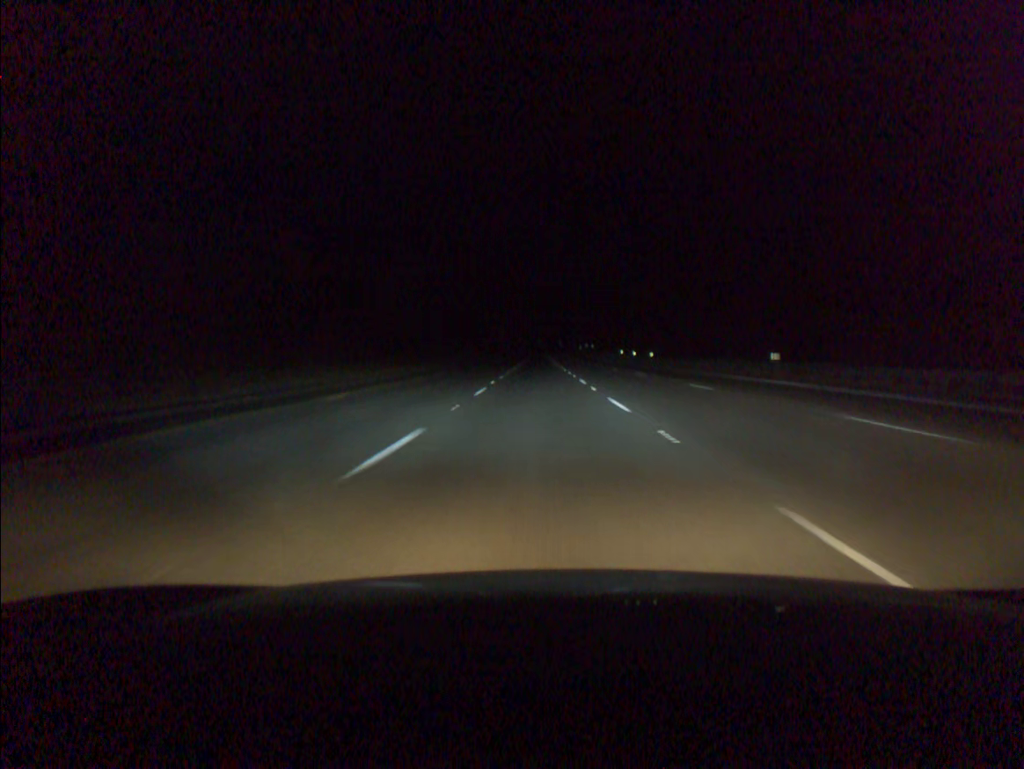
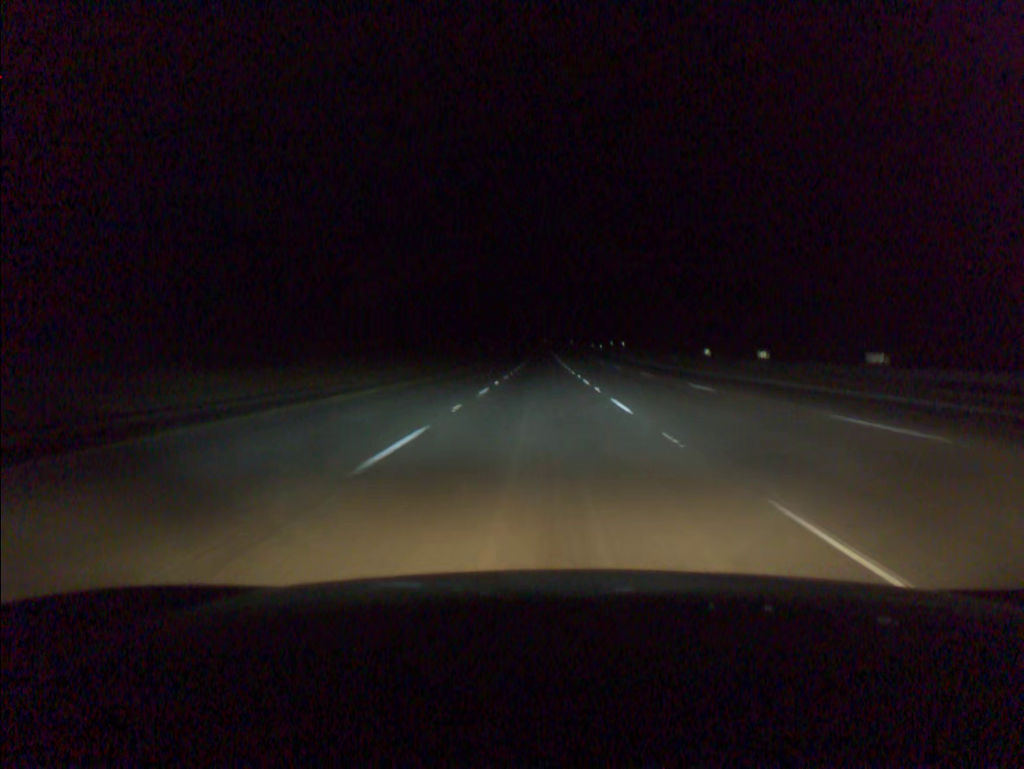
(-0.2, +57.9) m; 0°
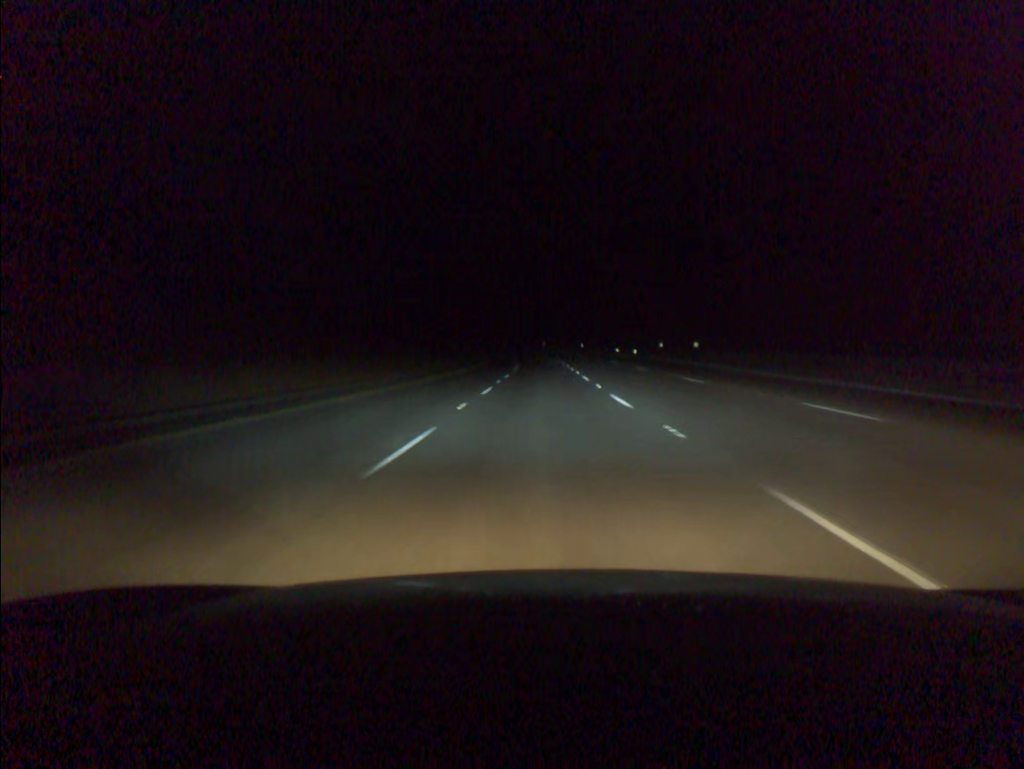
(0.0, +57.8) m; 0°
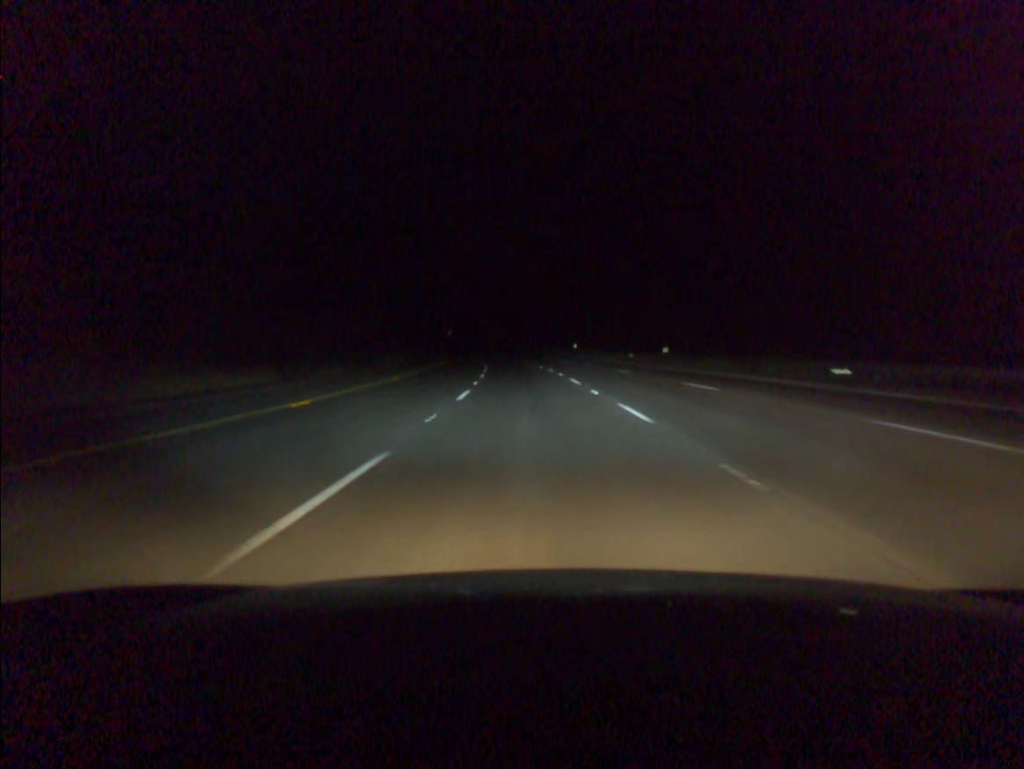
(-0.5, +76.6) m; -2°
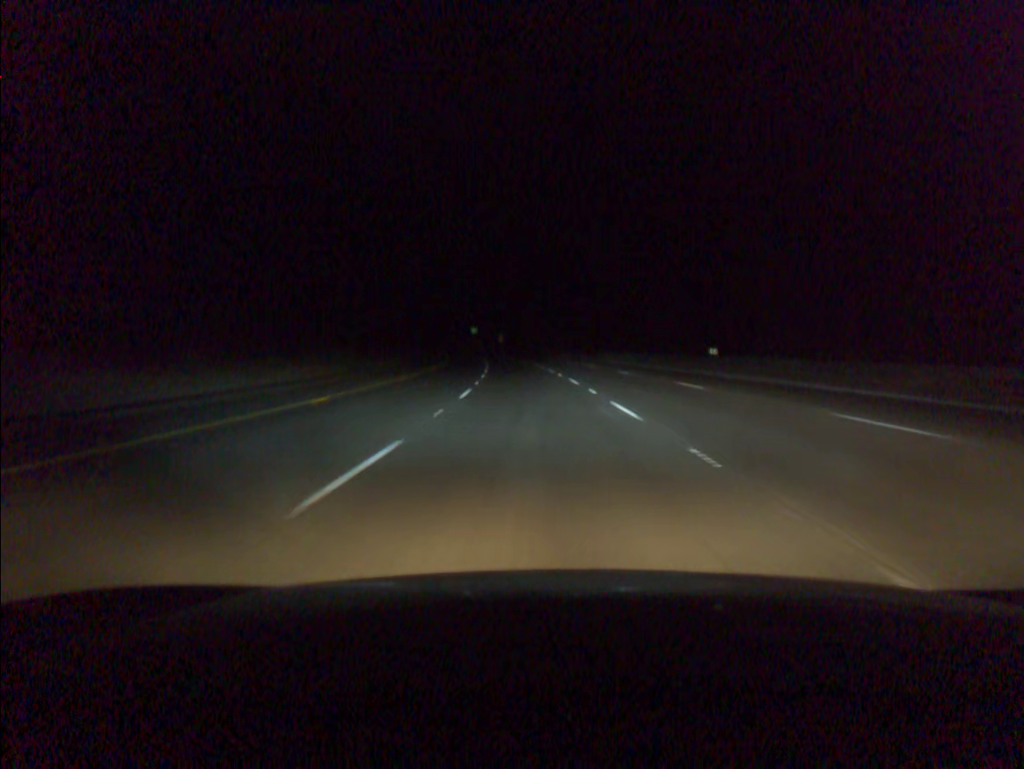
(-2.2, +56.9) m; -5°
